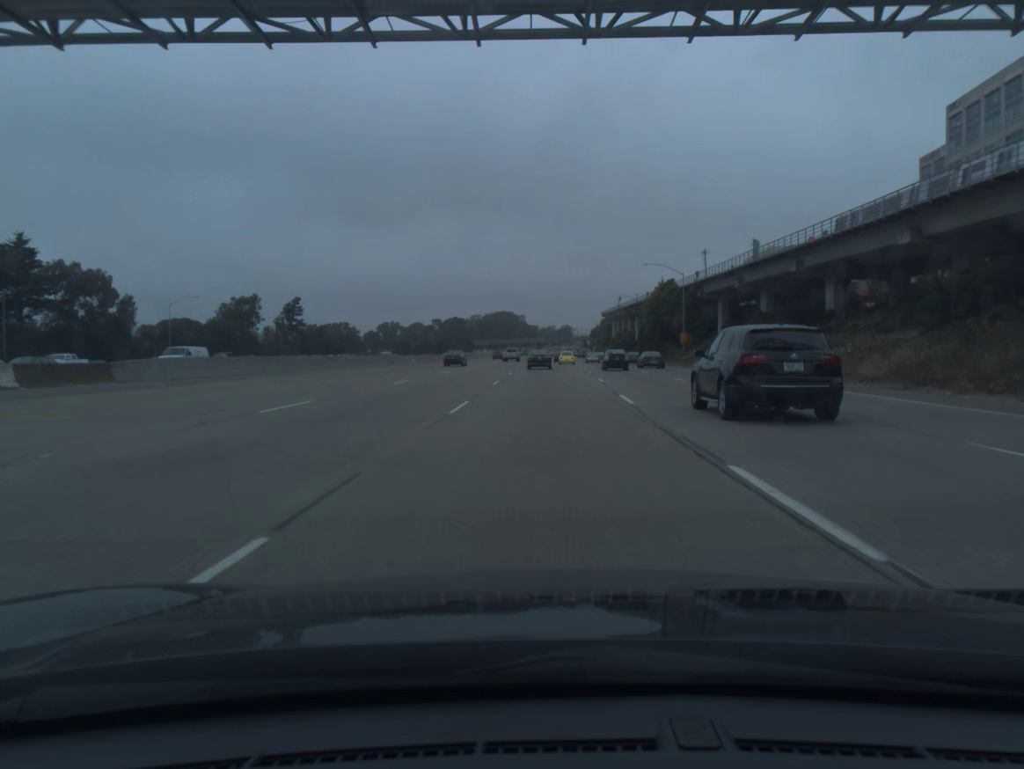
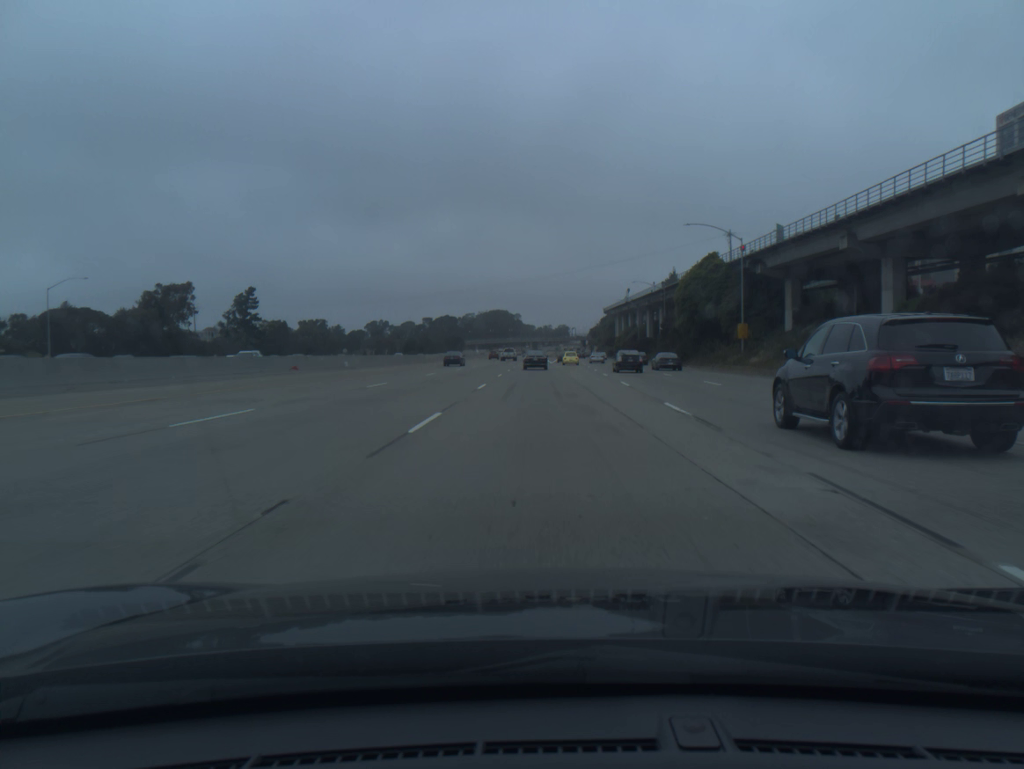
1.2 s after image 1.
(+0.1, +32.5) m; 0°
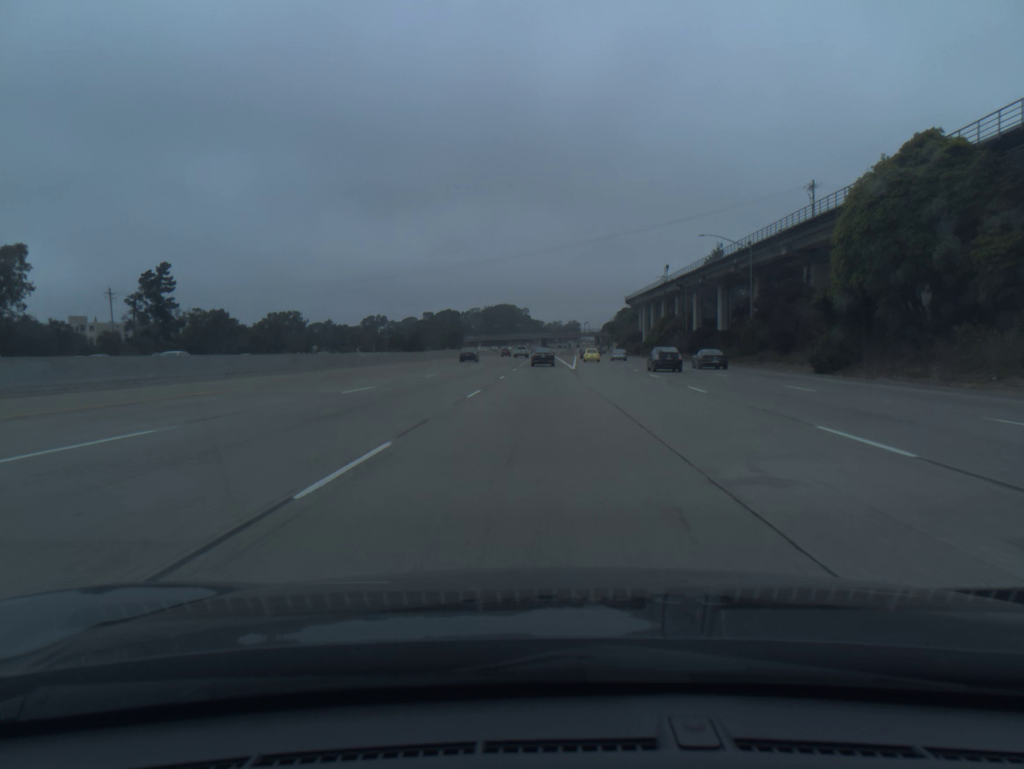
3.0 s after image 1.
(-0.2, +48.3) m; -1°
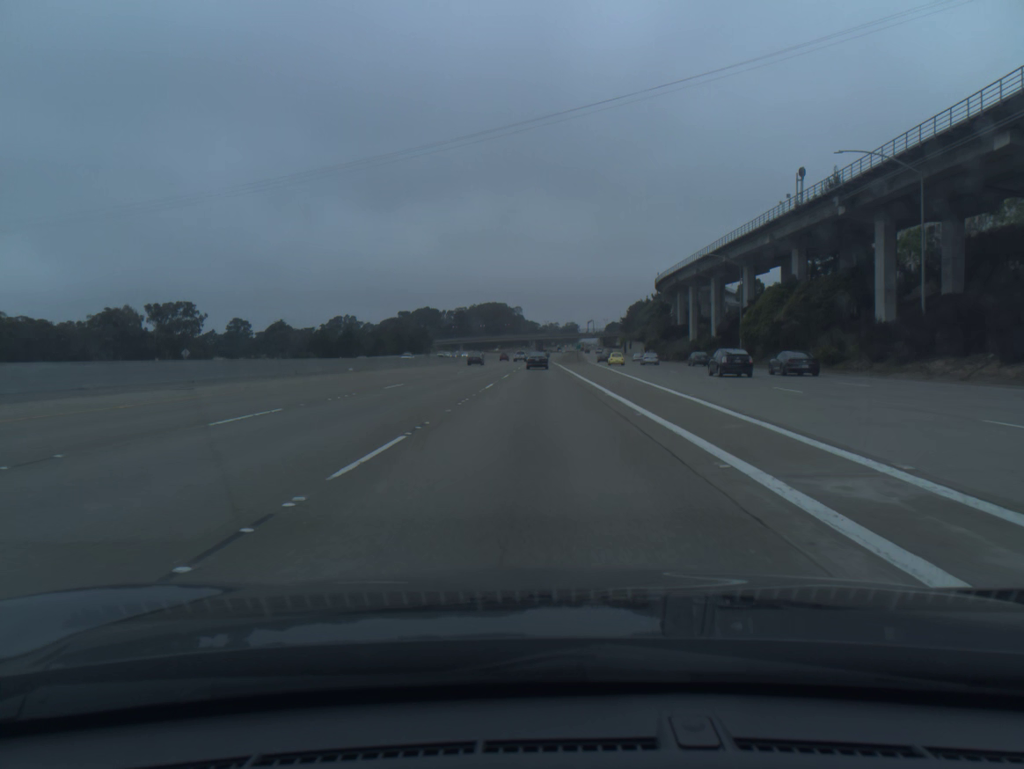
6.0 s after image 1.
(+0.3, +81.6) m; 0°
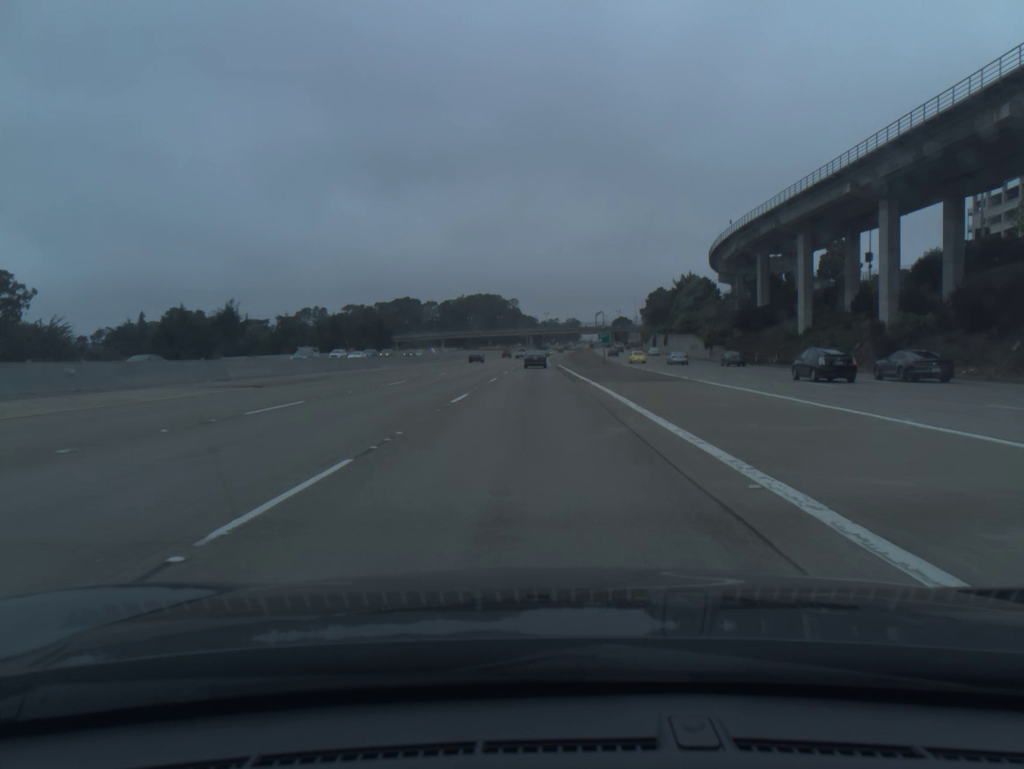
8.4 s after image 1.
(-0.1, +66.9) m; 0°
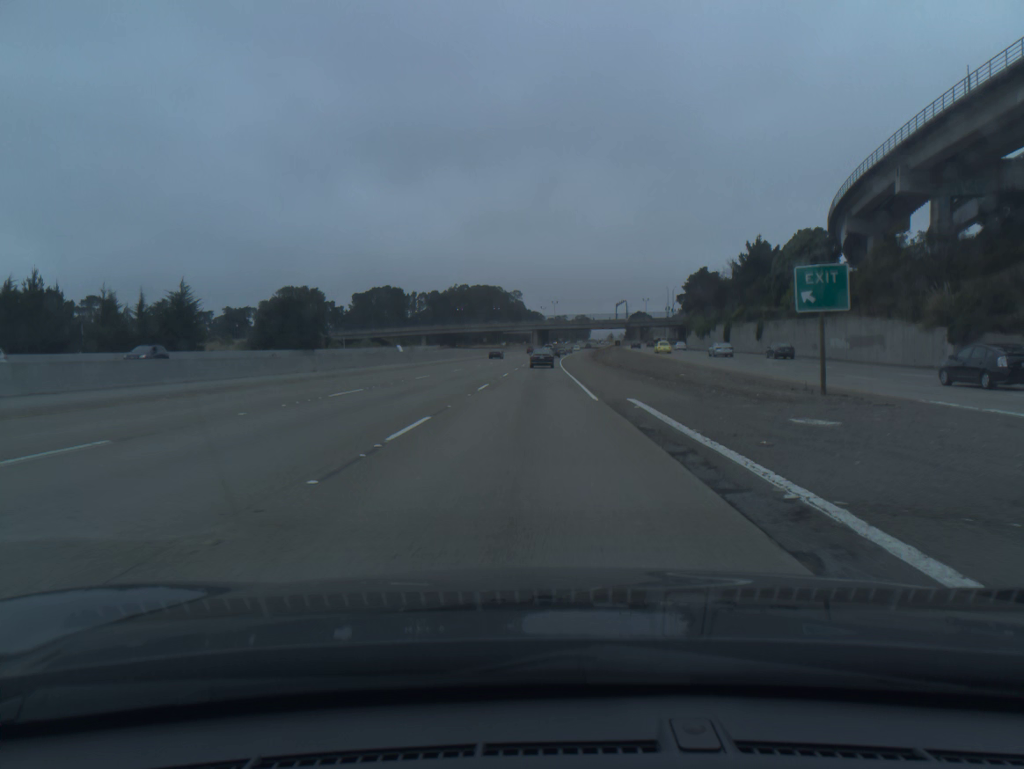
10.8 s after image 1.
(-0.3, +67.3) m; 0°
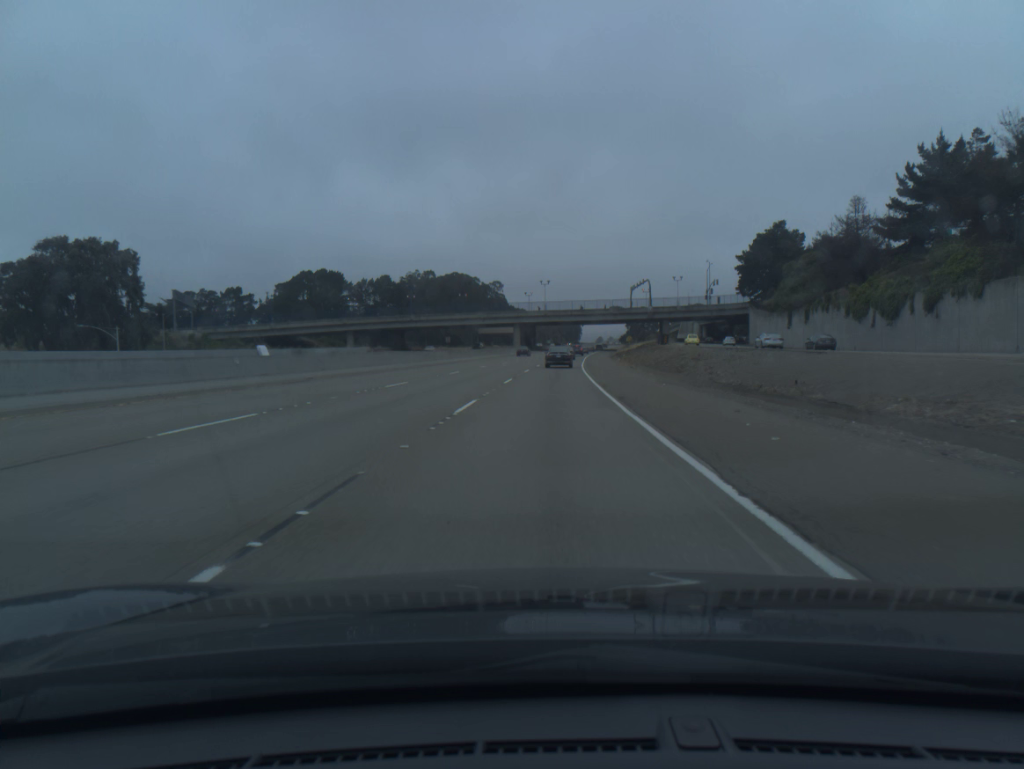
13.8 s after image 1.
(+0.4, +82.2) m; +1°
